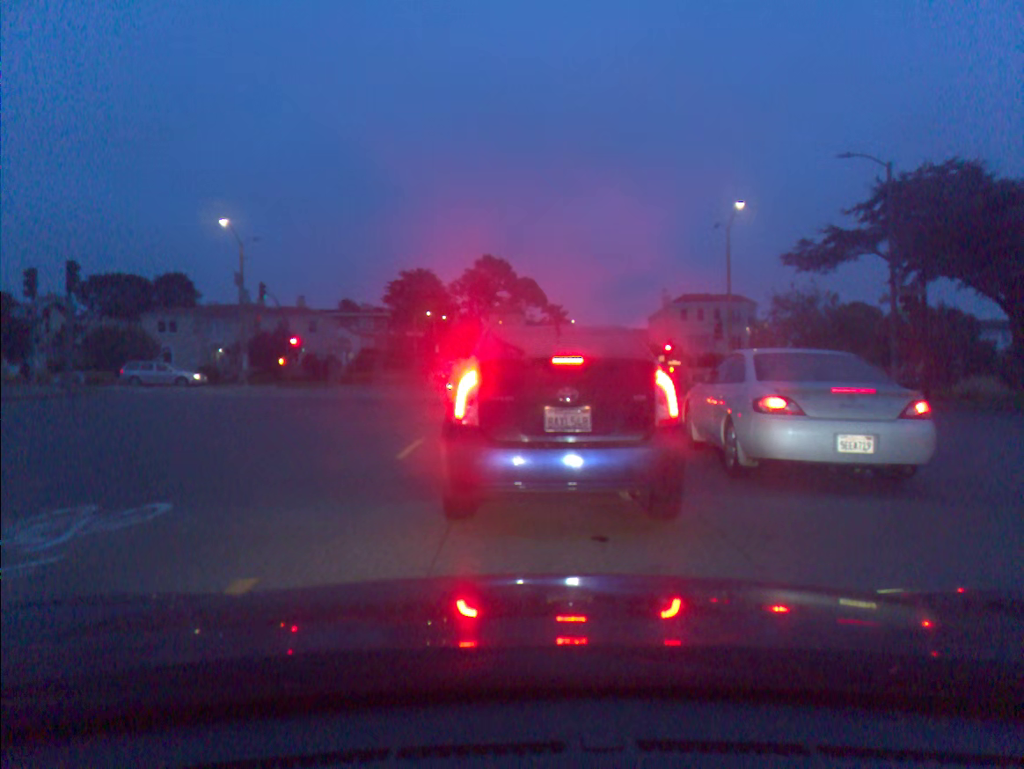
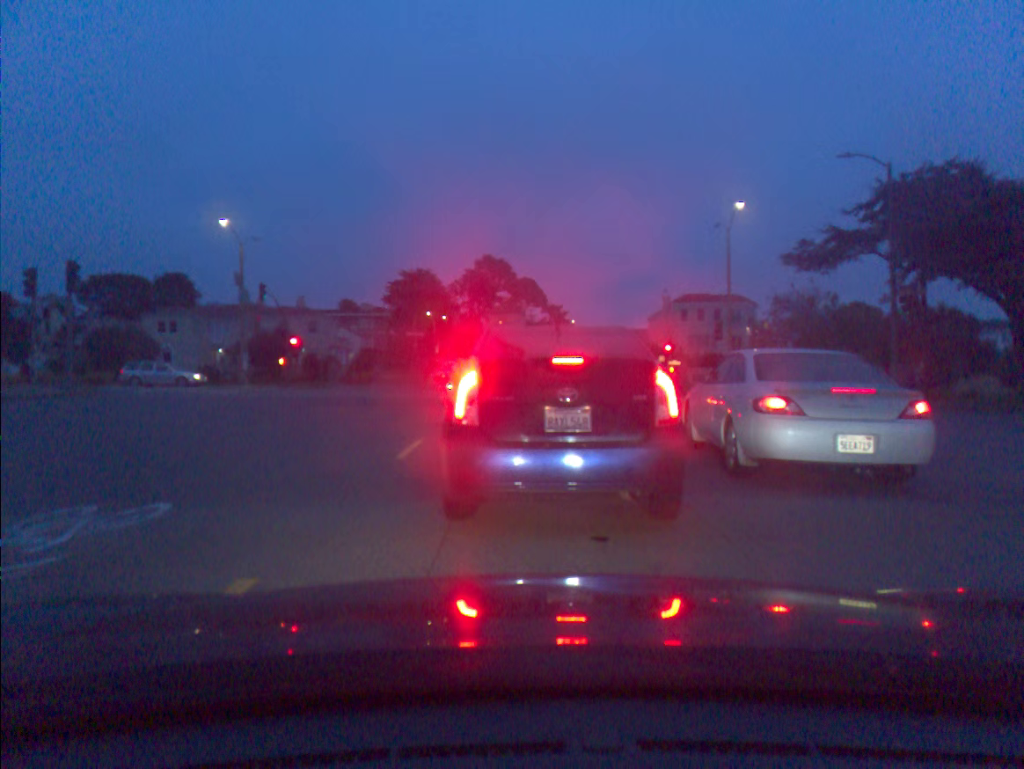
(0.0, 0.0) m; 0°
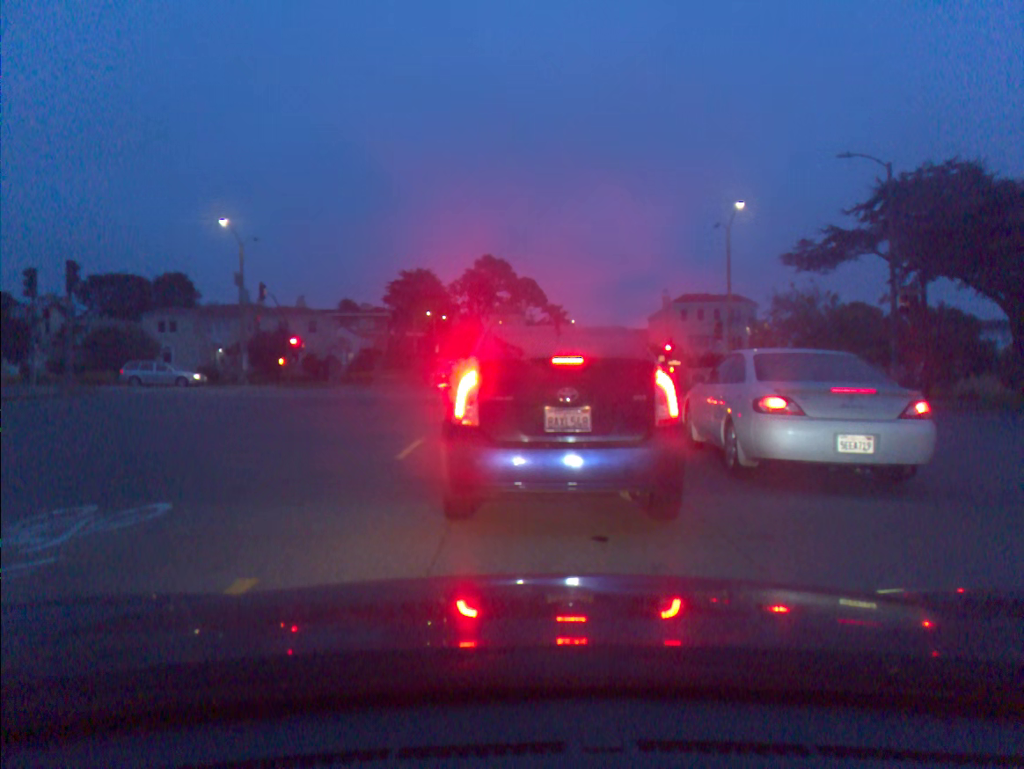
(0.0, 0.0) m; 0°
